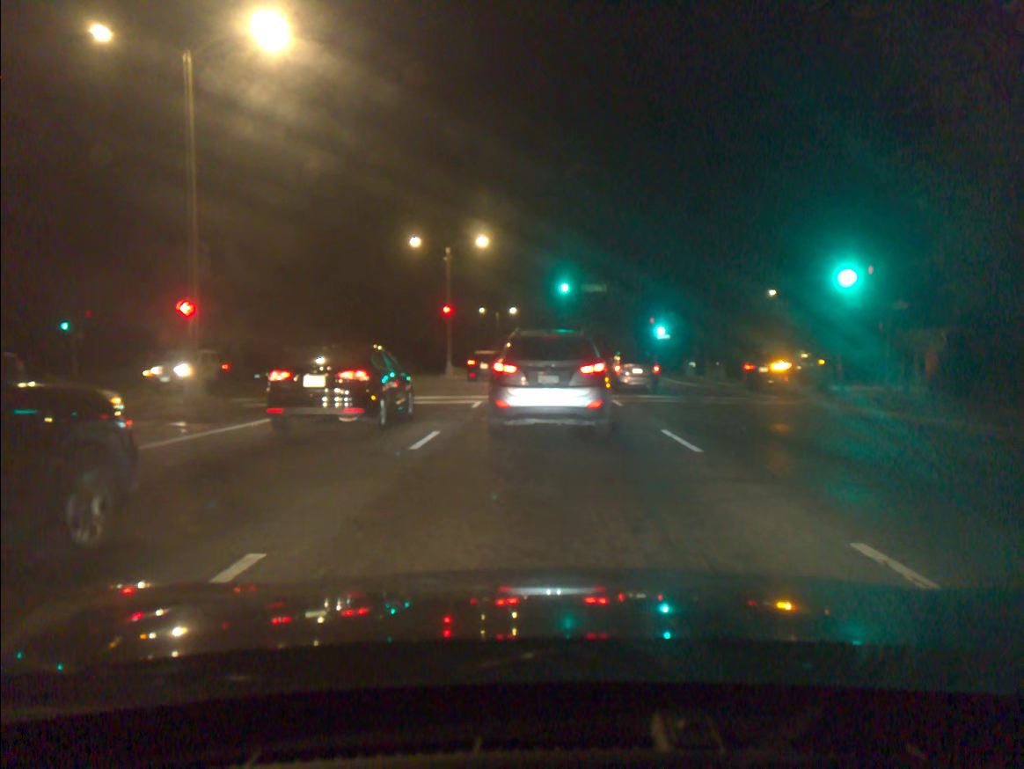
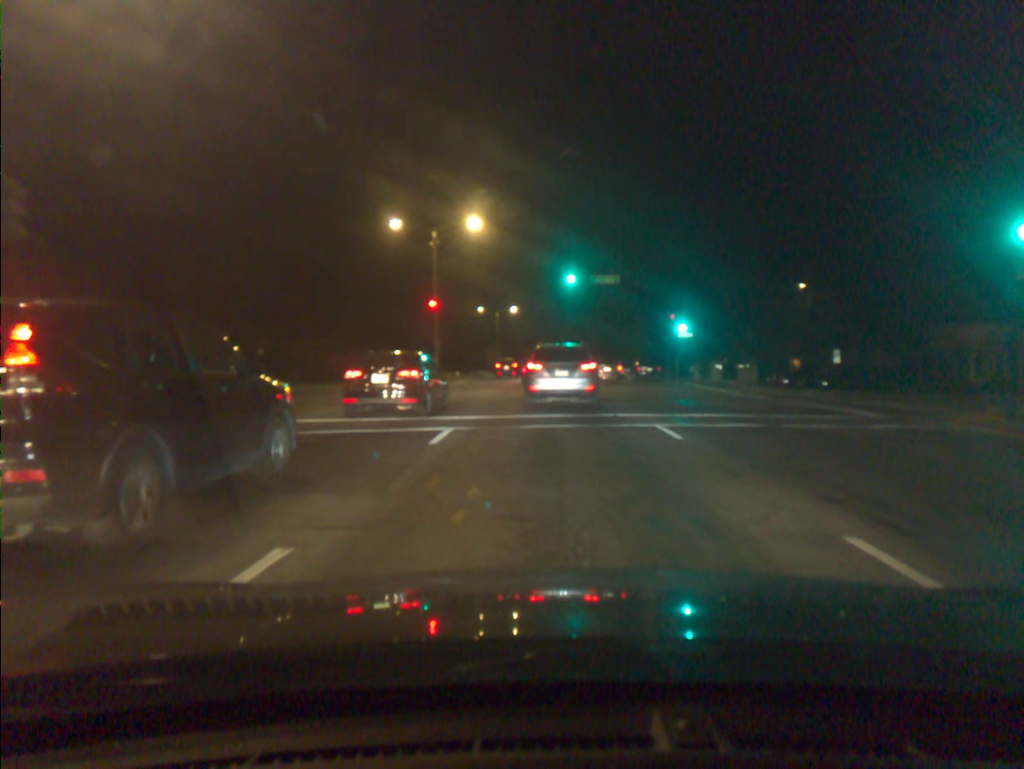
(0.0, +7.5) m; +1°
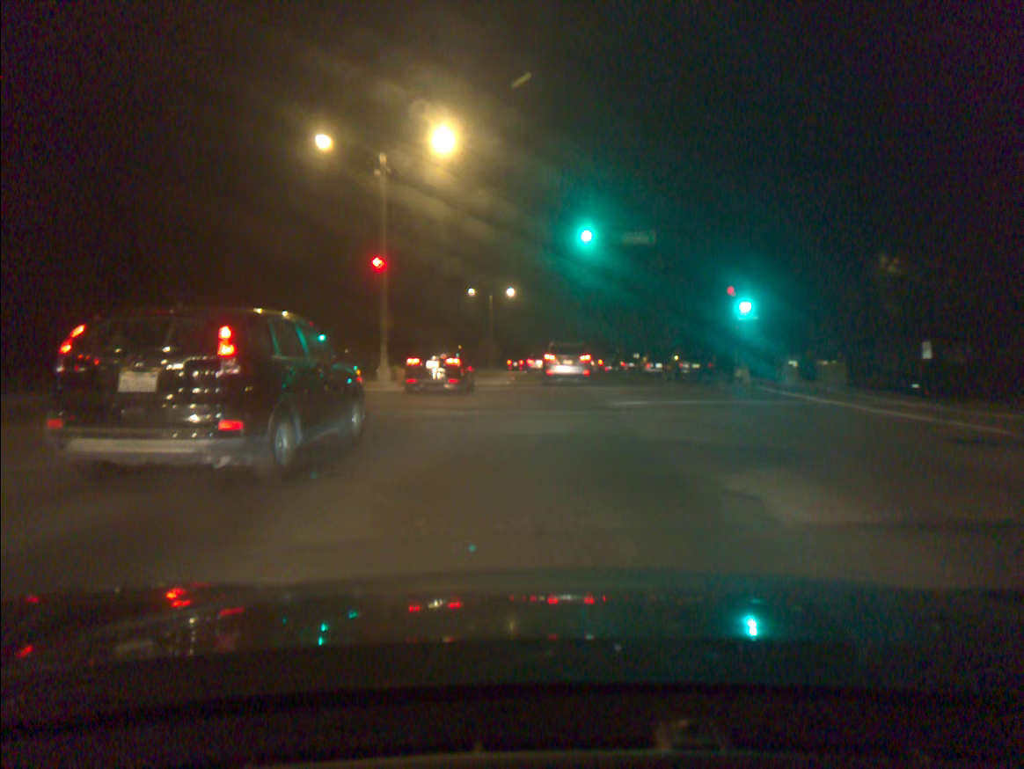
(-0.1, +14.4) m; 0°
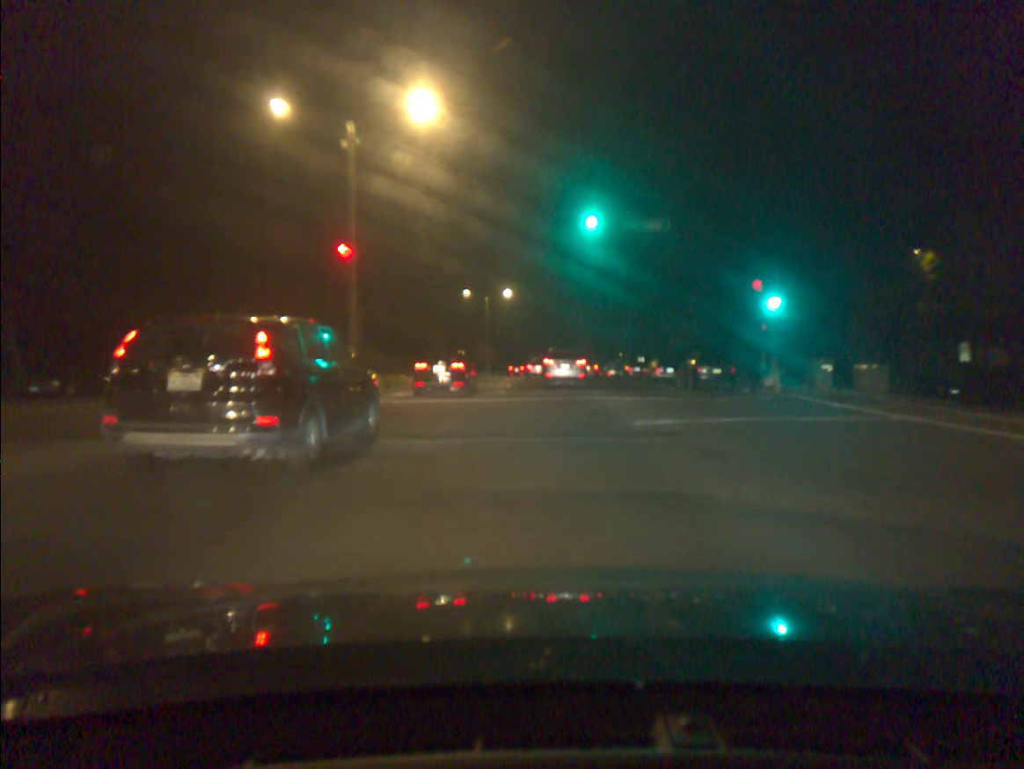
(0.0, +4.5) m; 0°
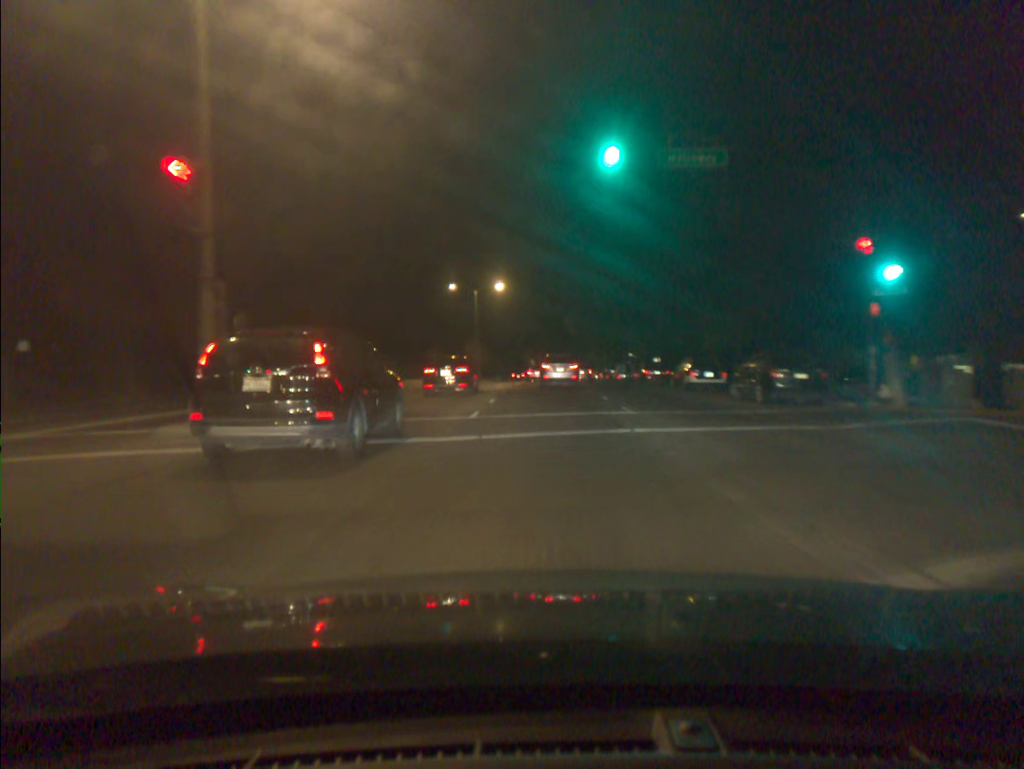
(0.0, +10.2) m; 0°
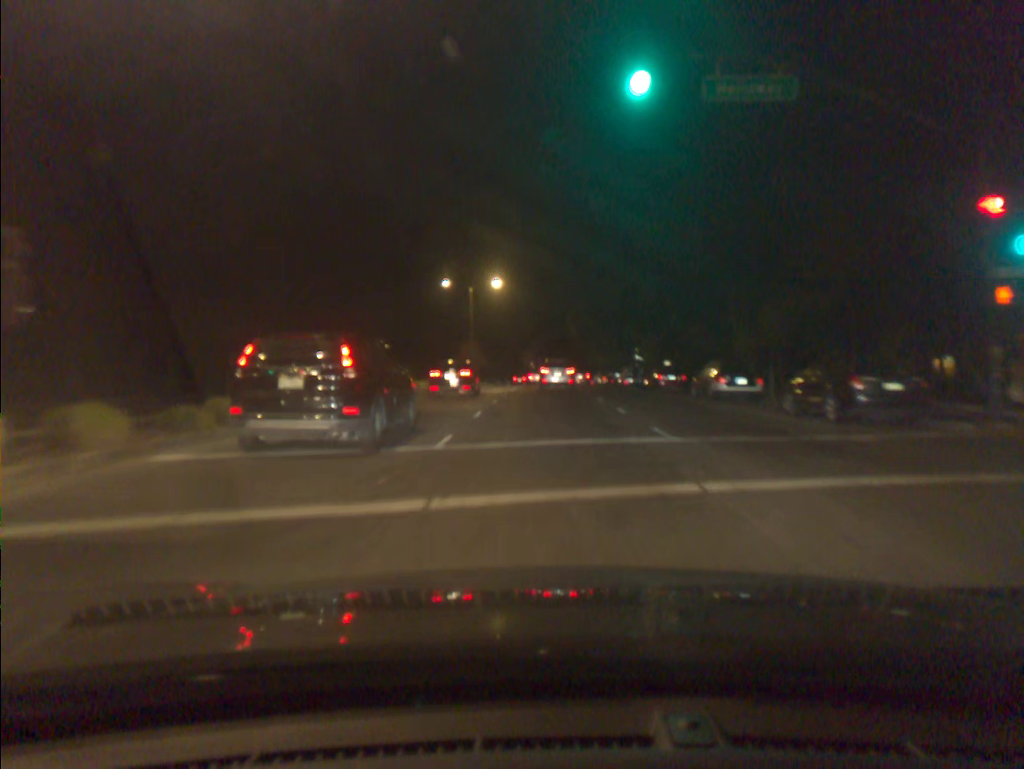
(0.0, +5.6) m; 0°
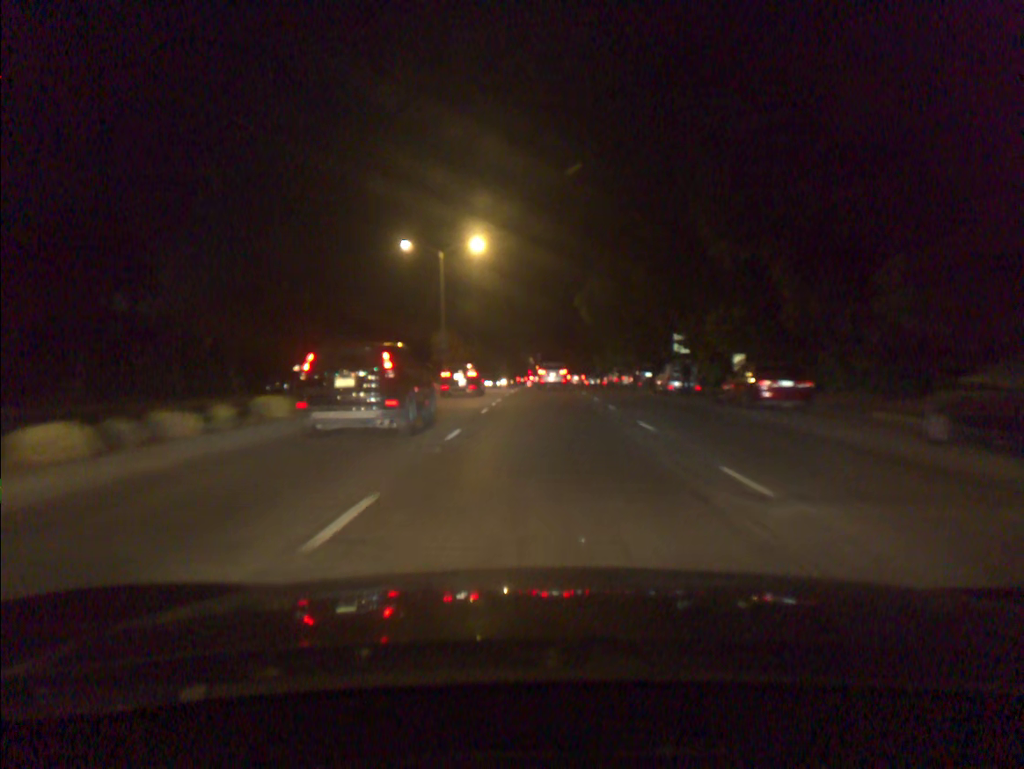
(0.0, +19.1) m; 0°
